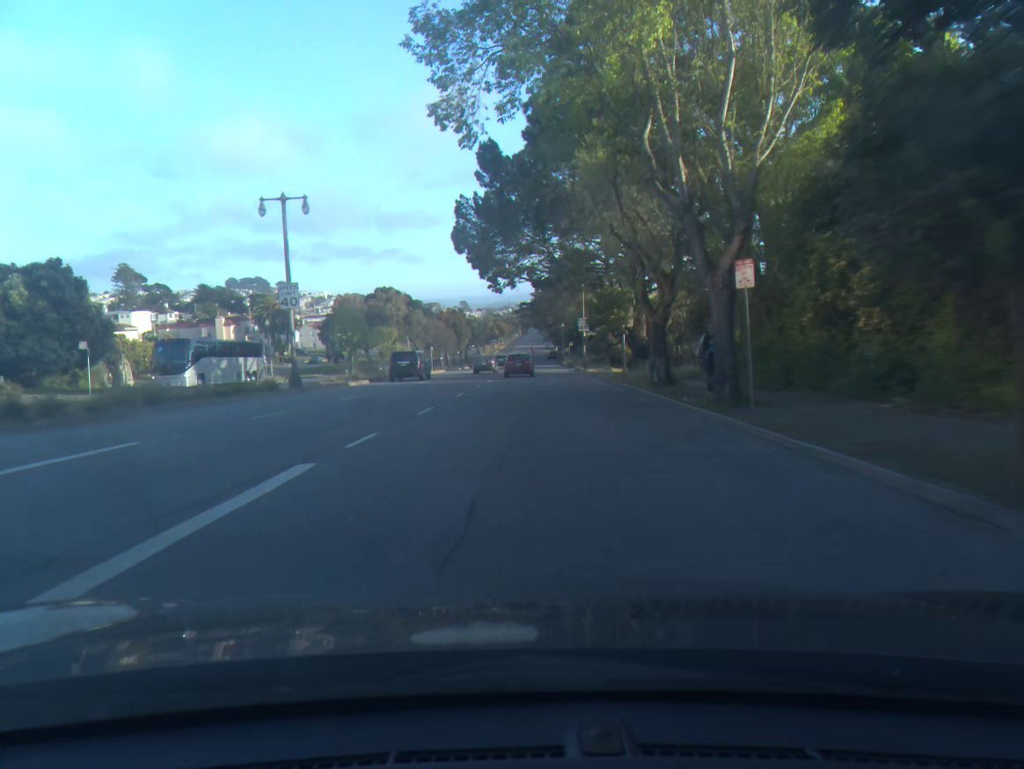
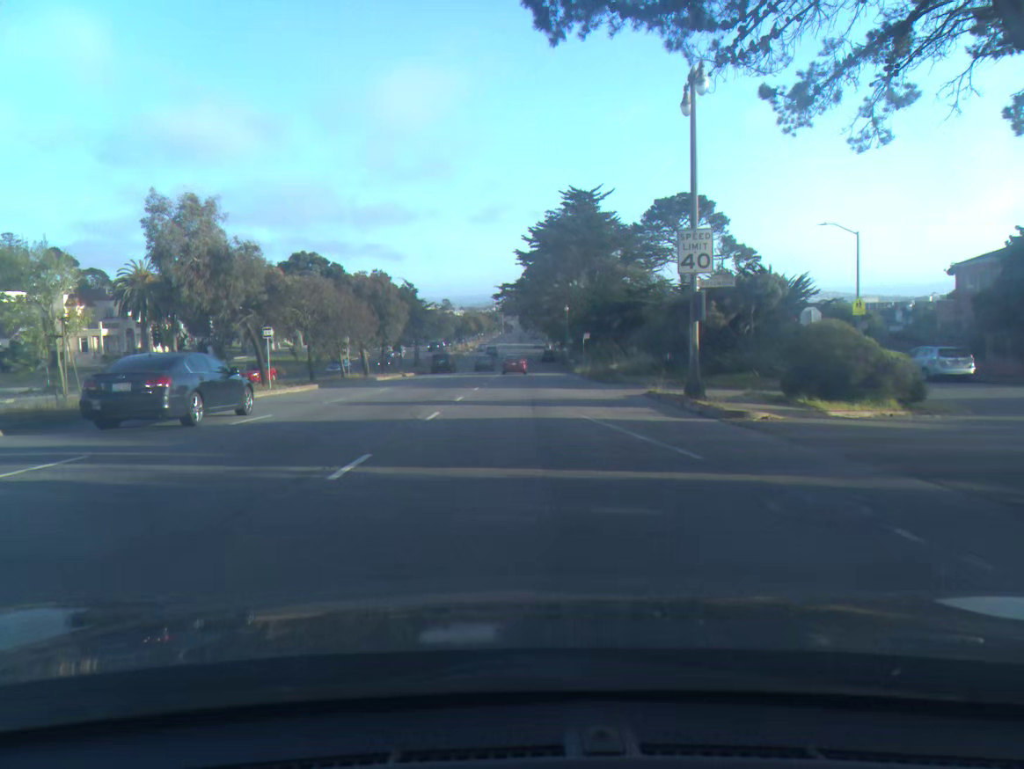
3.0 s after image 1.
(+0.5, +46.3) m; +1°
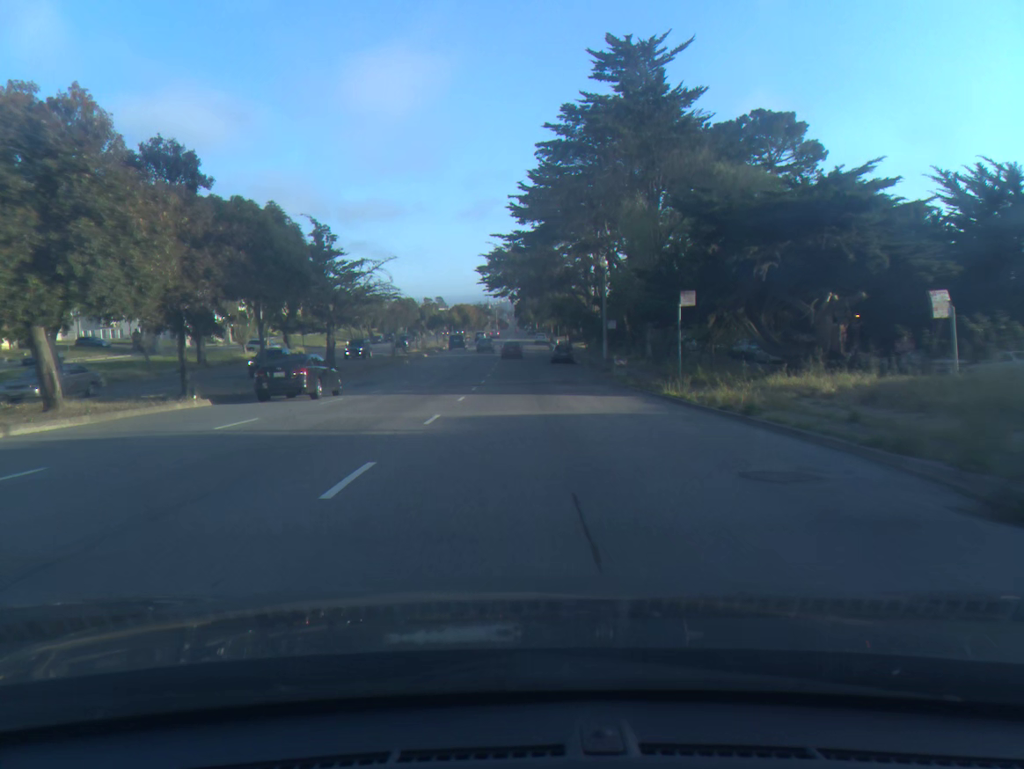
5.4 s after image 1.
(+0.1, +38.2) m; 0°
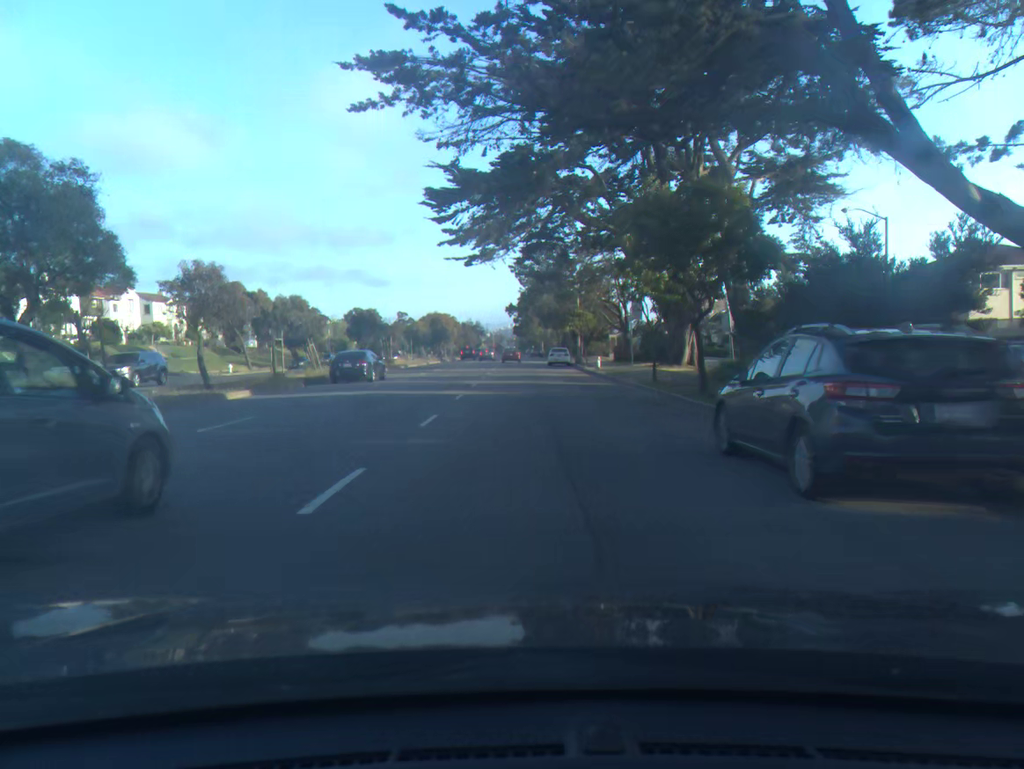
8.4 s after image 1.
(-0.1, +50.6) m; 0°
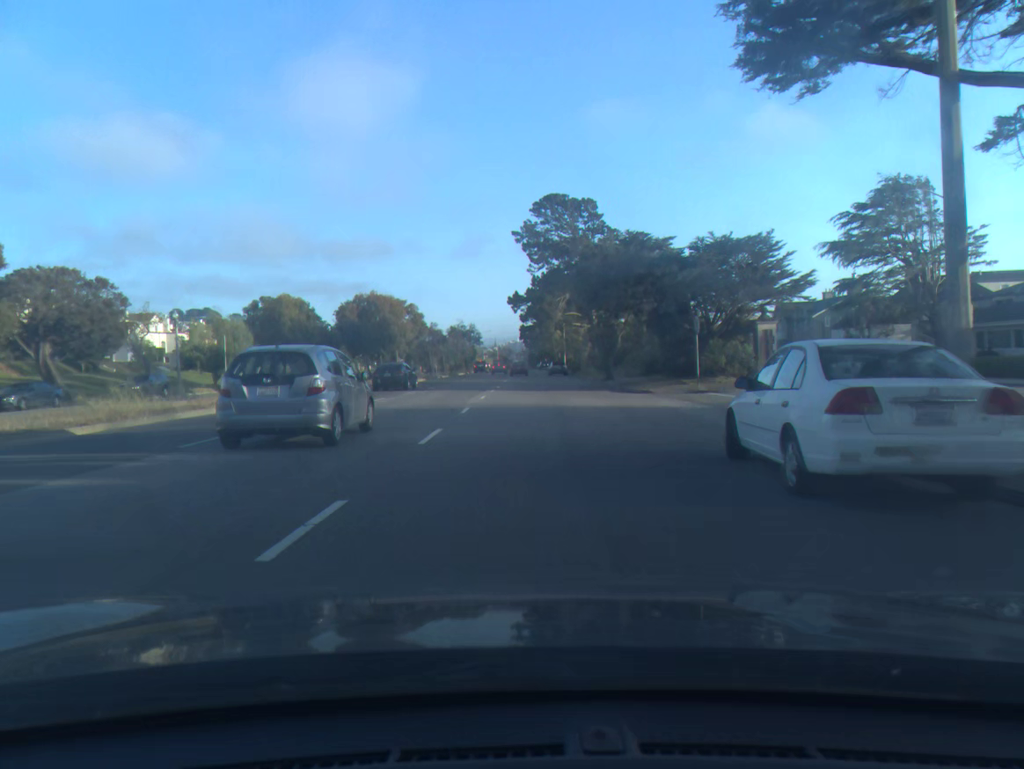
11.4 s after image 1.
(0.0, +52.7) m; -1°
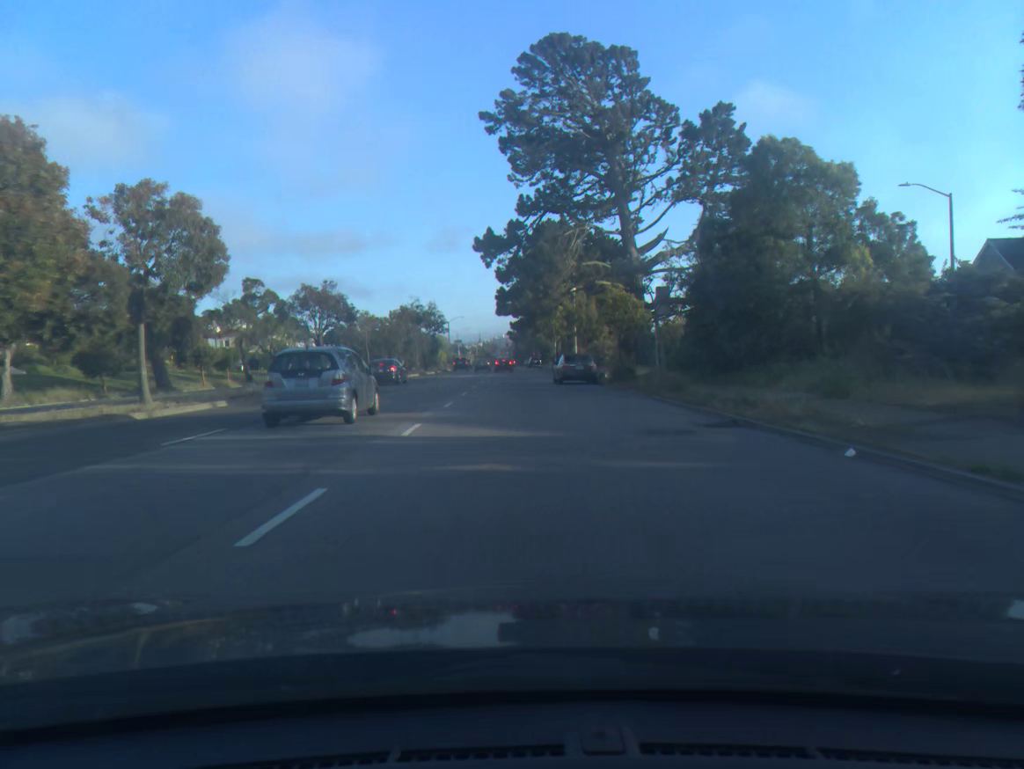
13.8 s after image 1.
(+0.8, +43.2) m; +1°
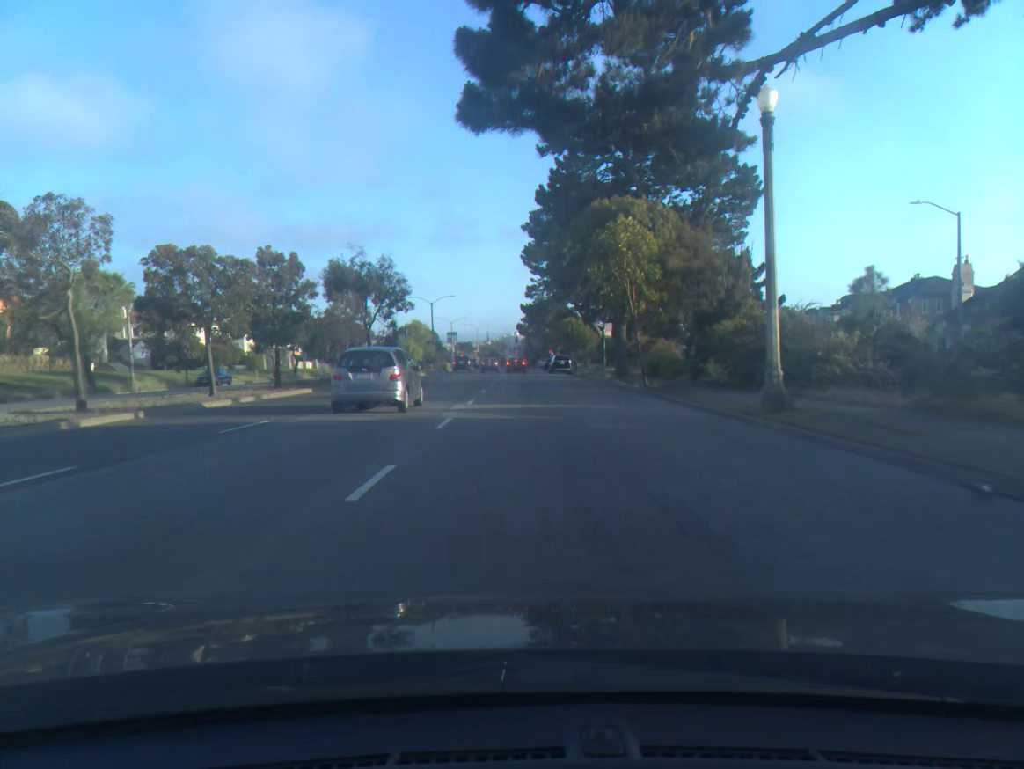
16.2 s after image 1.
(-0.7, +42.5) m; -1°
